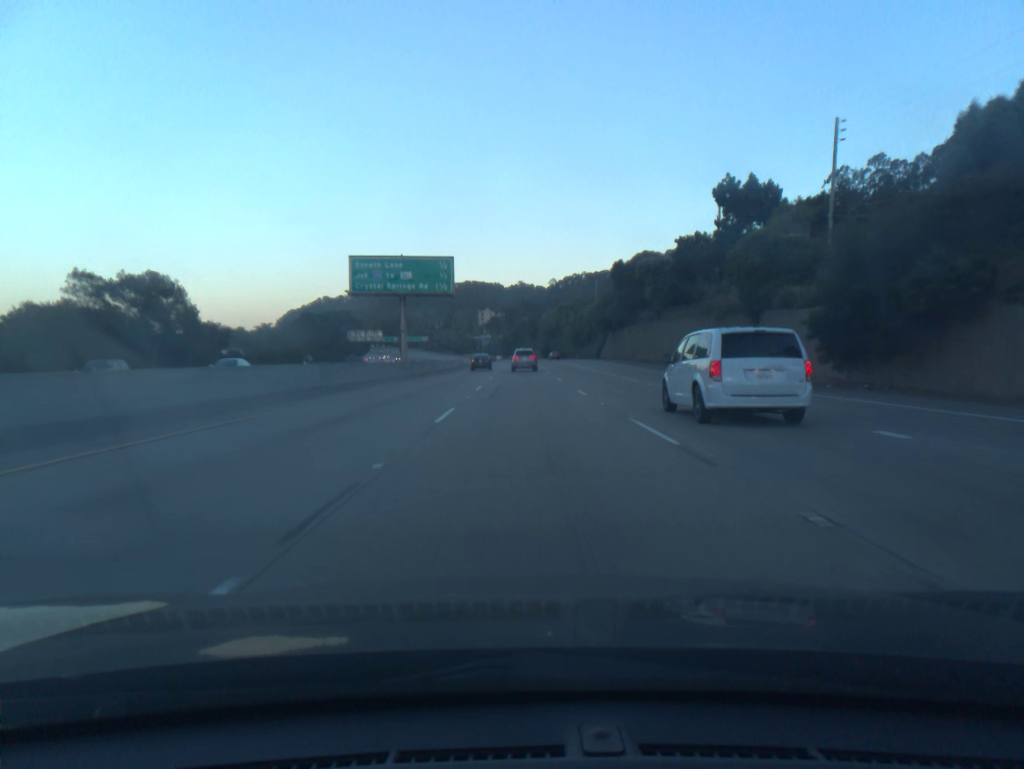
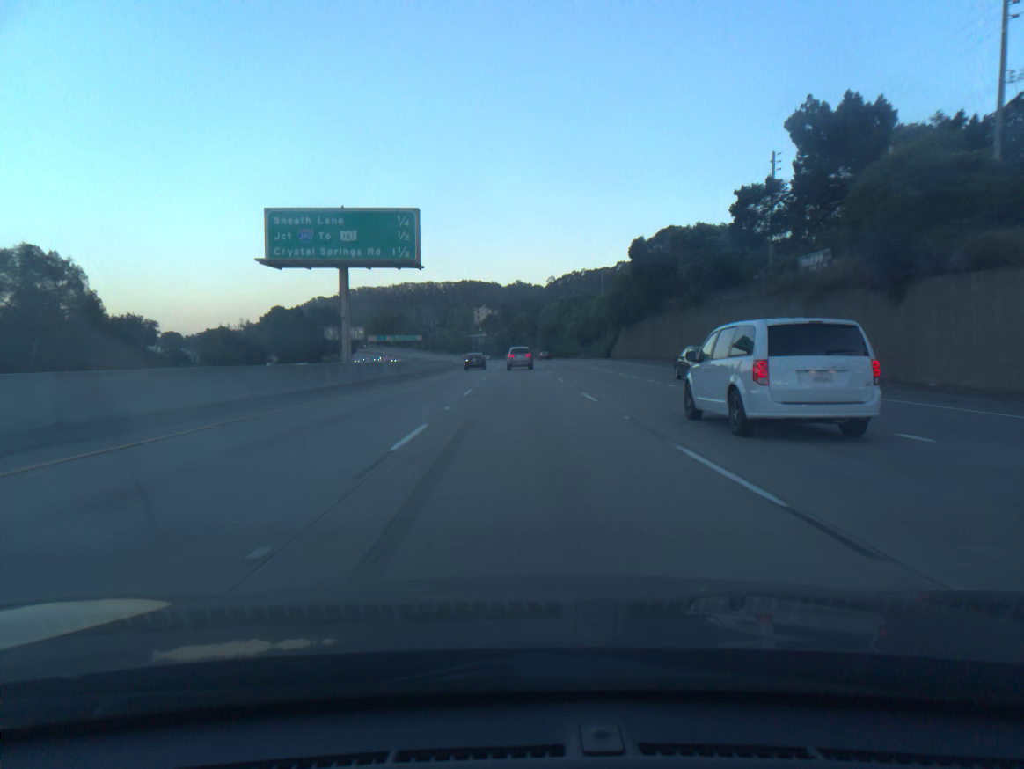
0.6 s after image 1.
(0.0, +18.7) m; 0°
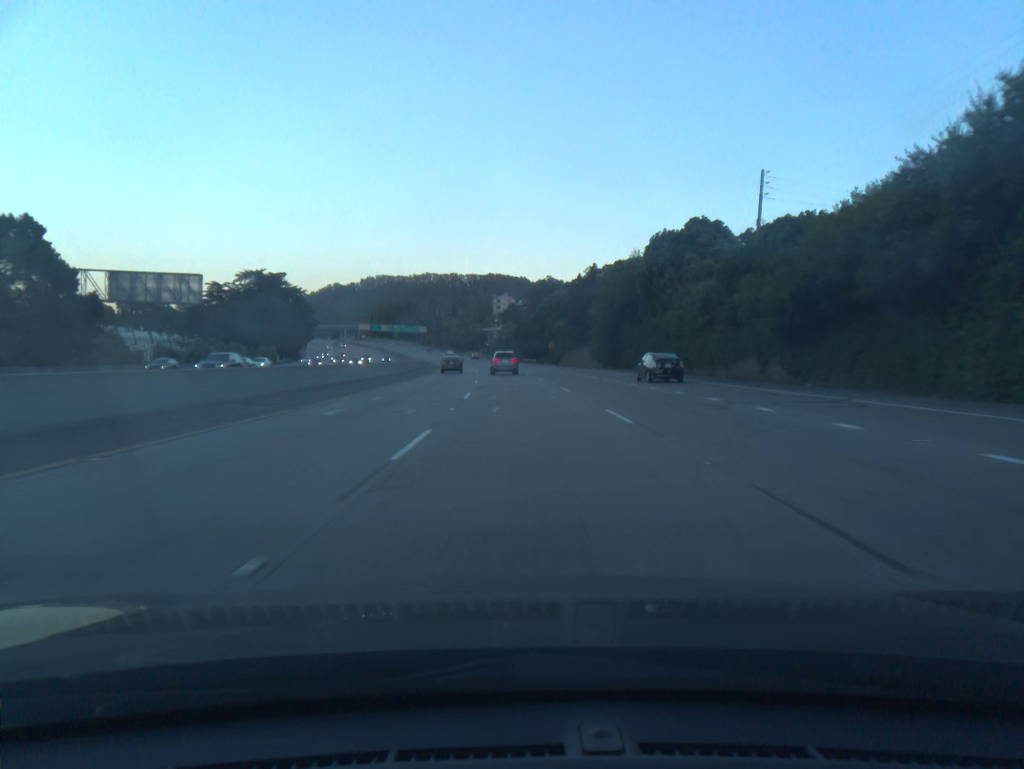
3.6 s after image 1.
(-0.7, +92.0) m; -2°
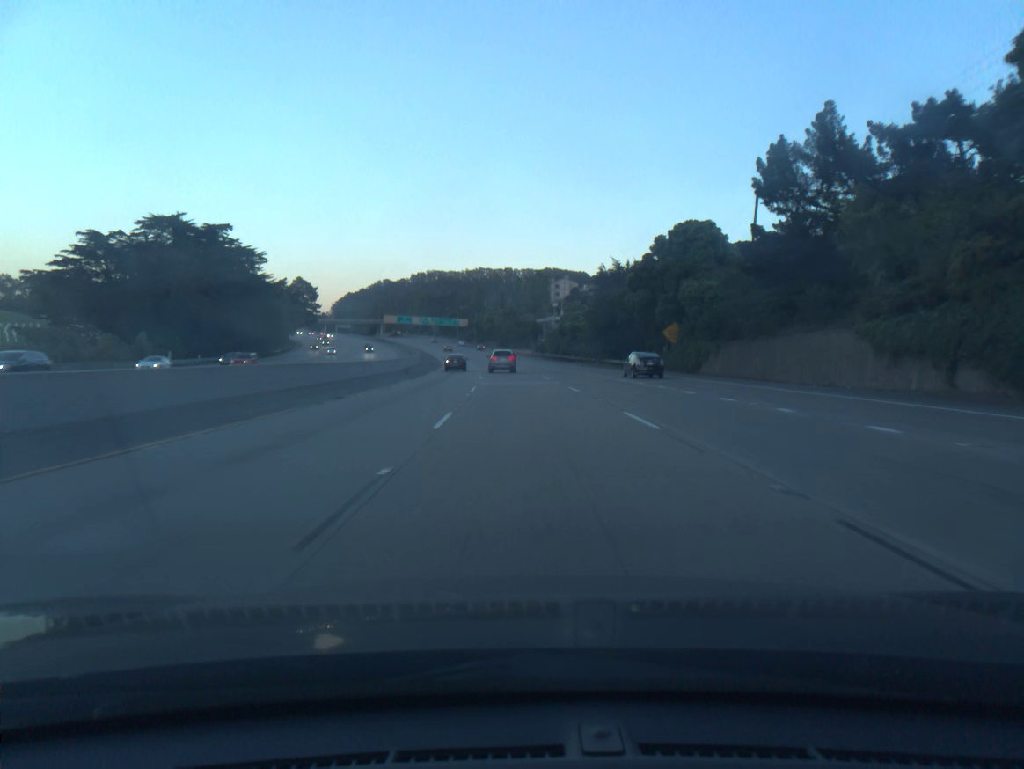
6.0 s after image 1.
(-2.6, +72.3) m; -4°
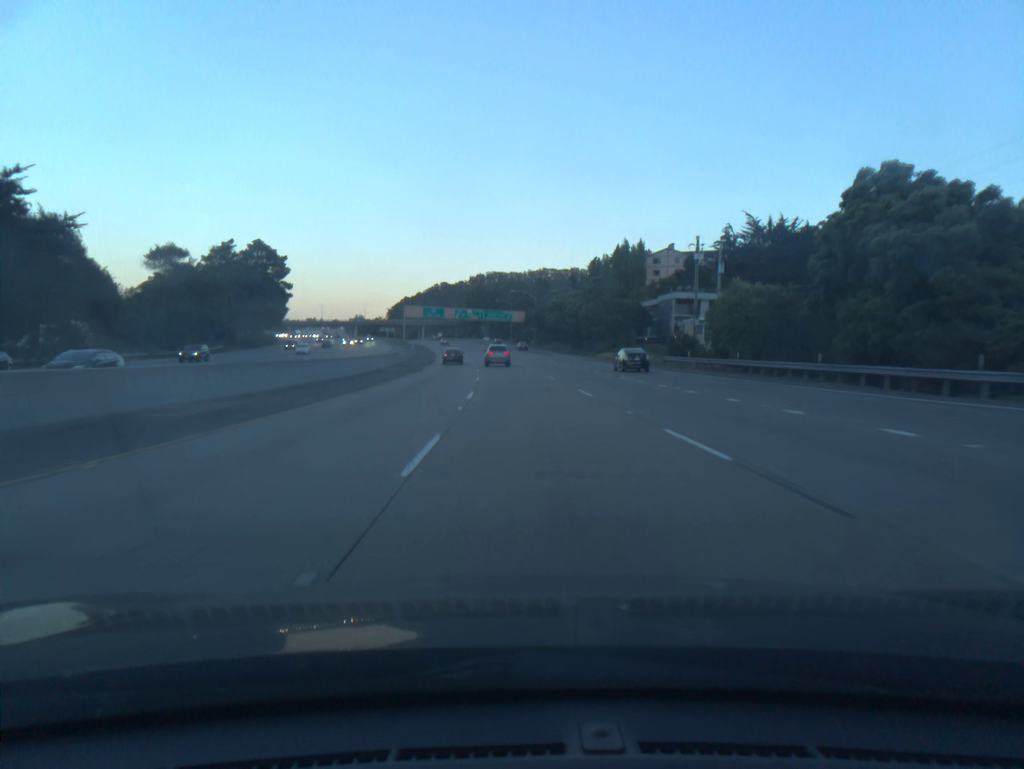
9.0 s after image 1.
(-3.9, +89.5) m; -5°
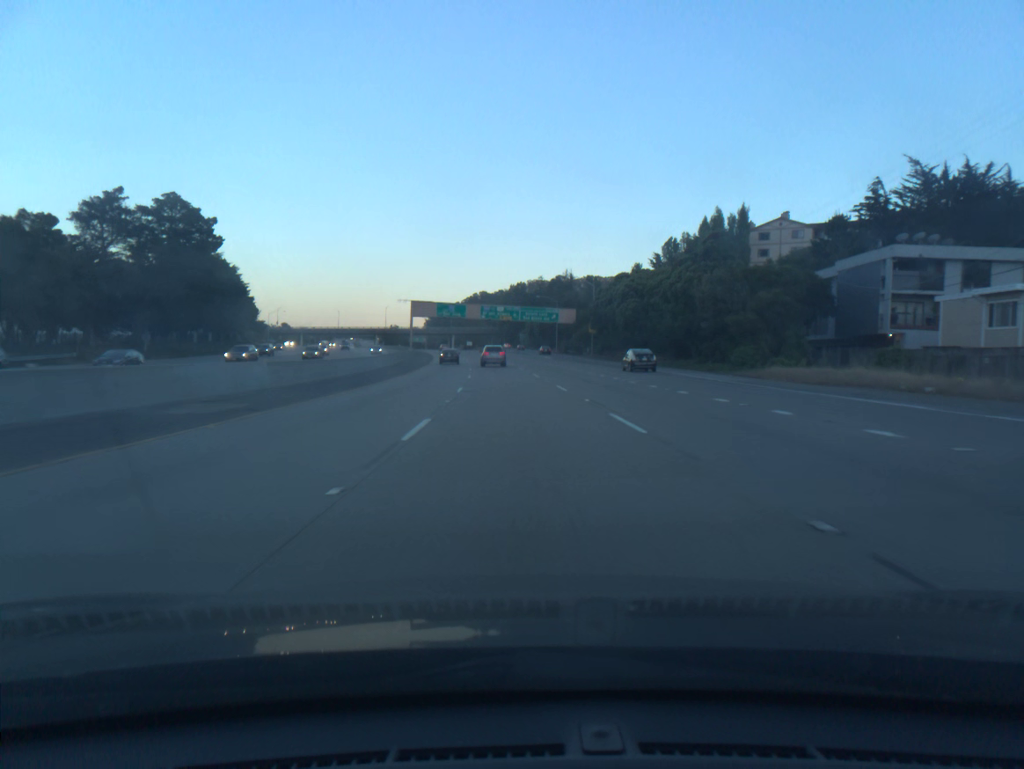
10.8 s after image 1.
(-1.2, +53.7) m; -3°
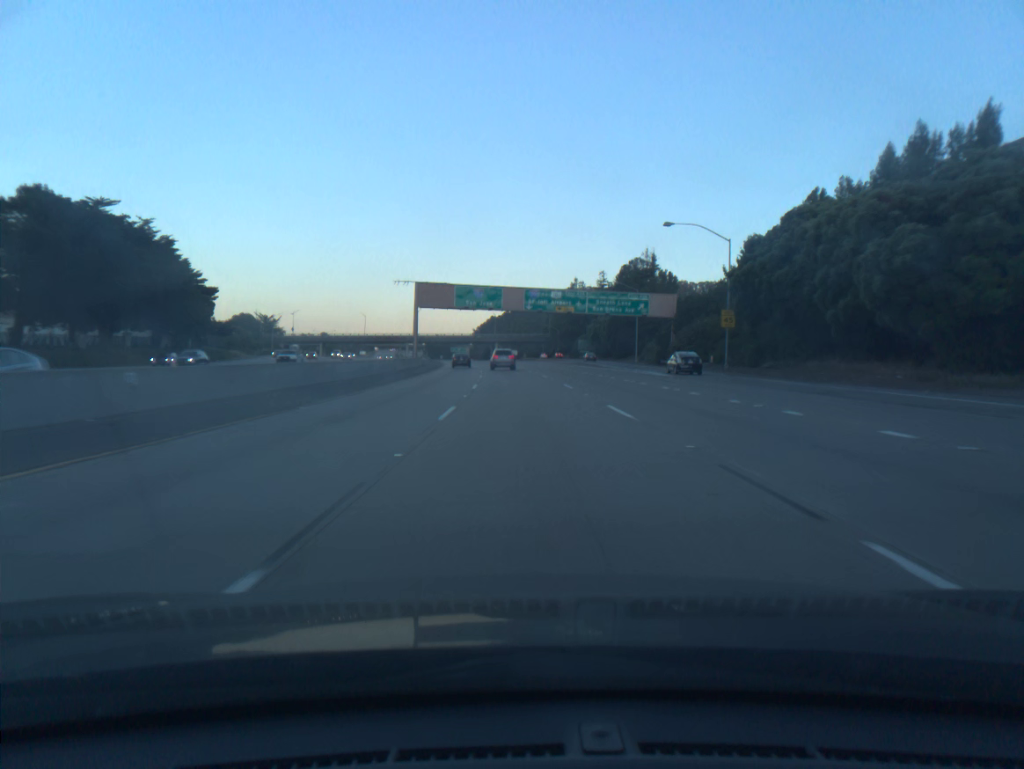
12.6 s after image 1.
(-1.8, +53.7) m; -4°
